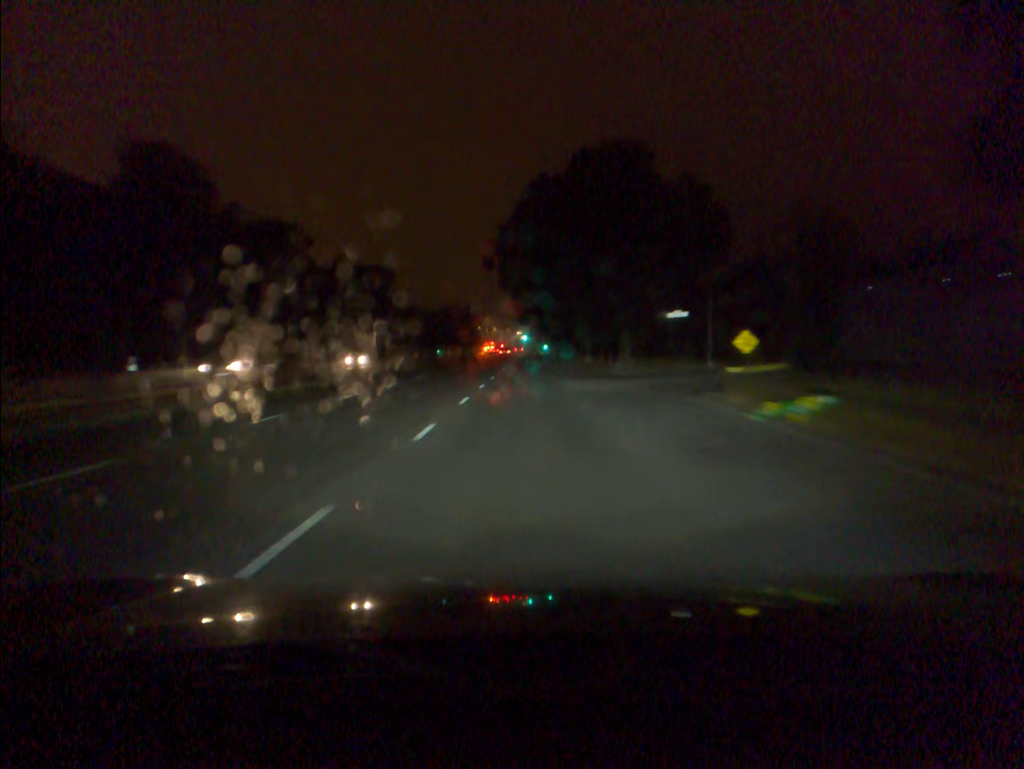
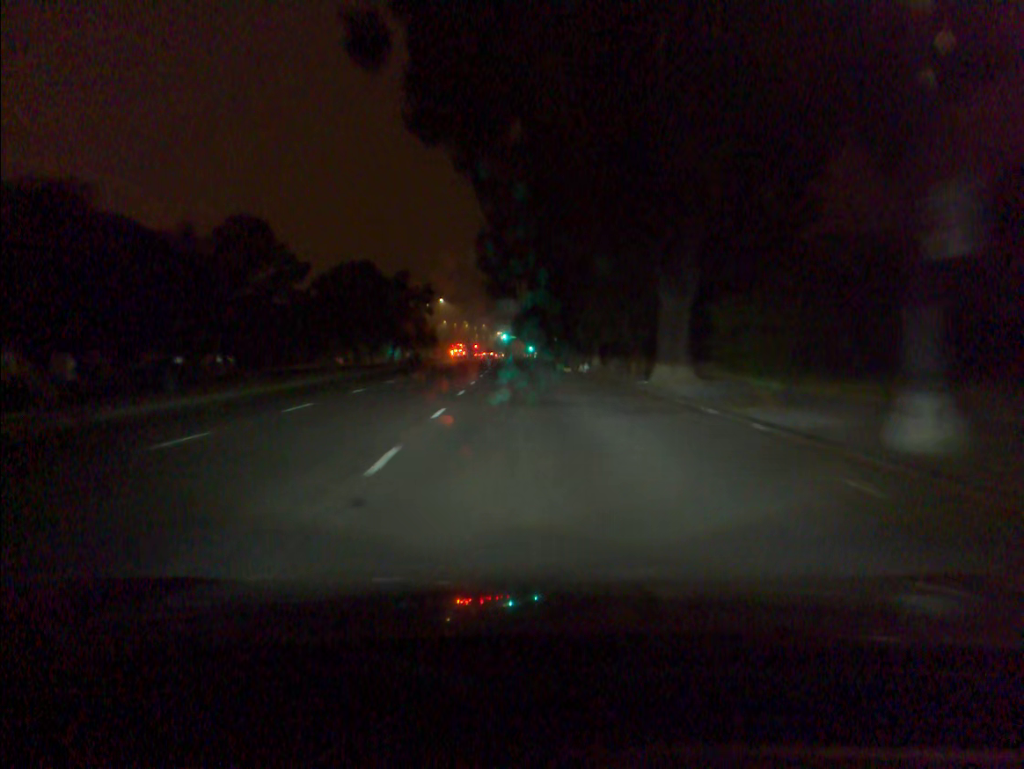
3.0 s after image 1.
(+0.2, +54.5) m; +1°
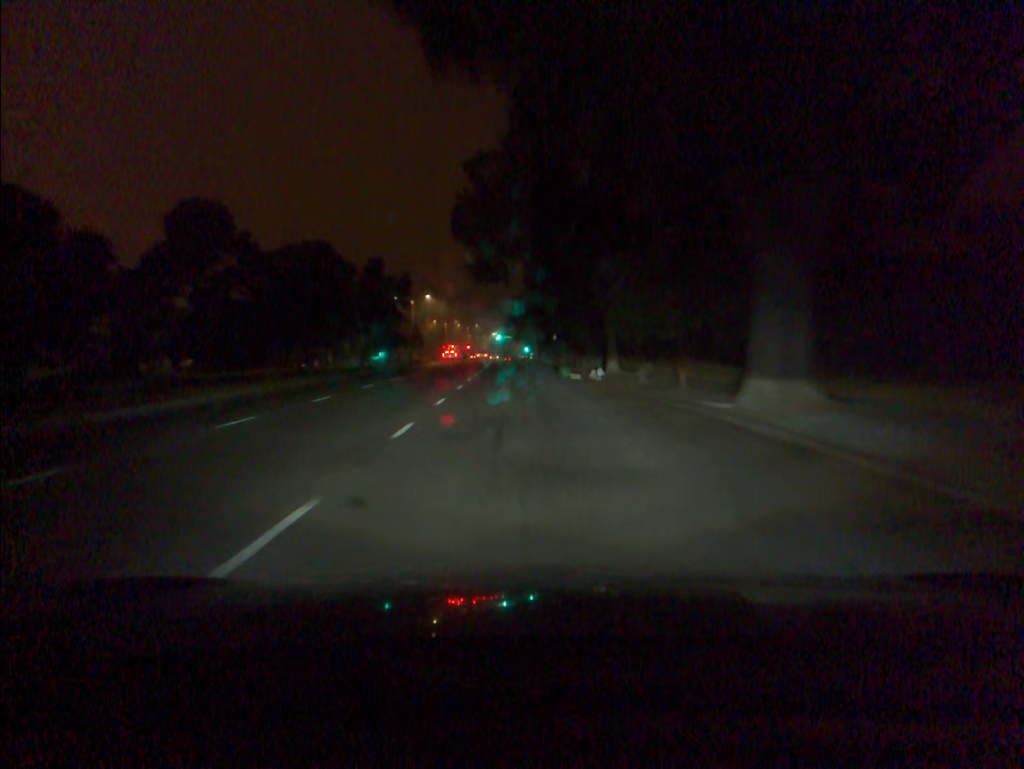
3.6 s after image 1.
(0.0, +10.9) m; 0°
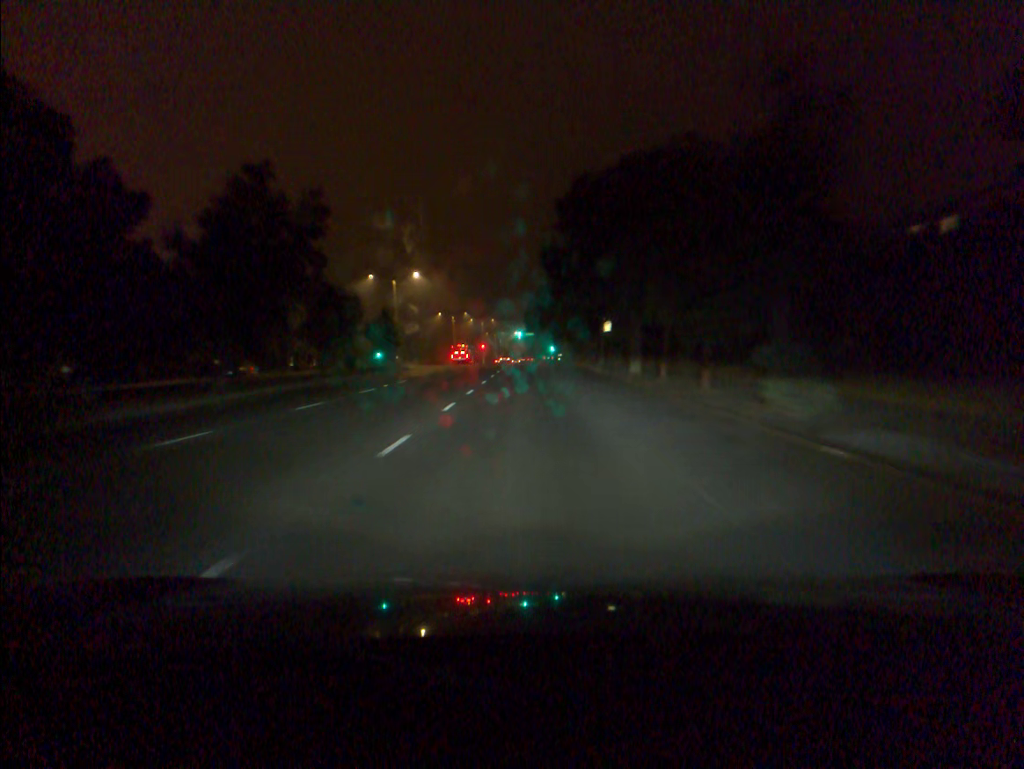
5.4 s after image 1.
(-0.4, +32.1) m; -2°
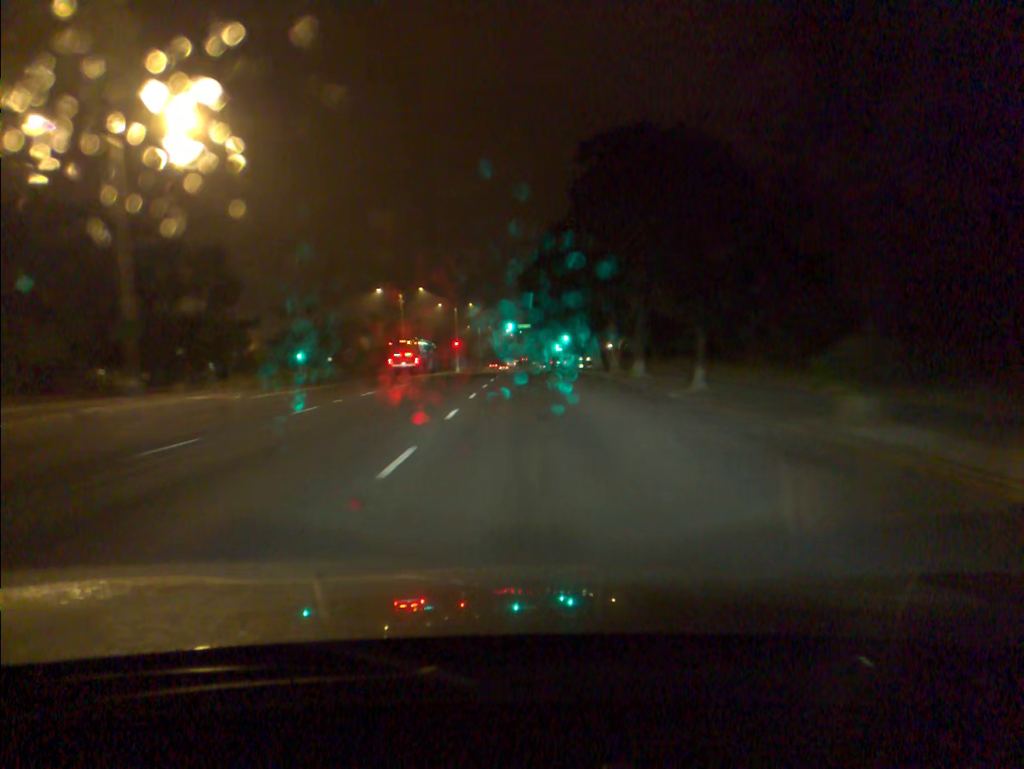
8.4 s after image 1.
(0.0, +52.5) m; 0°
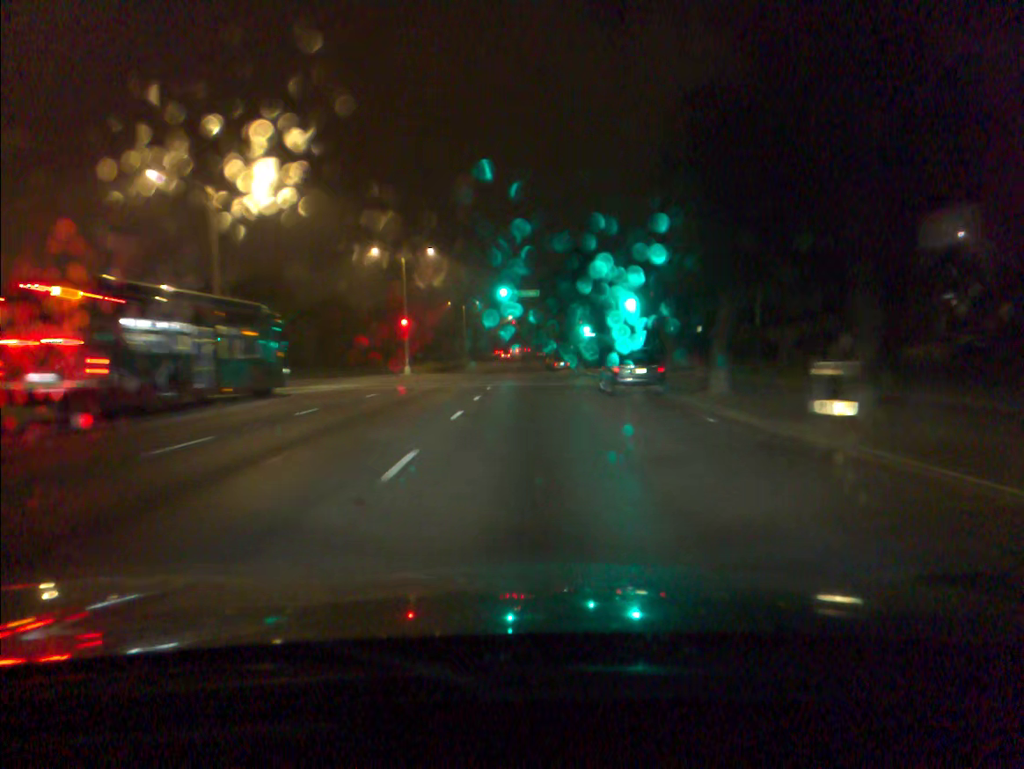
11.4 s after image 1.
(0.0, +51.3) m; 0°
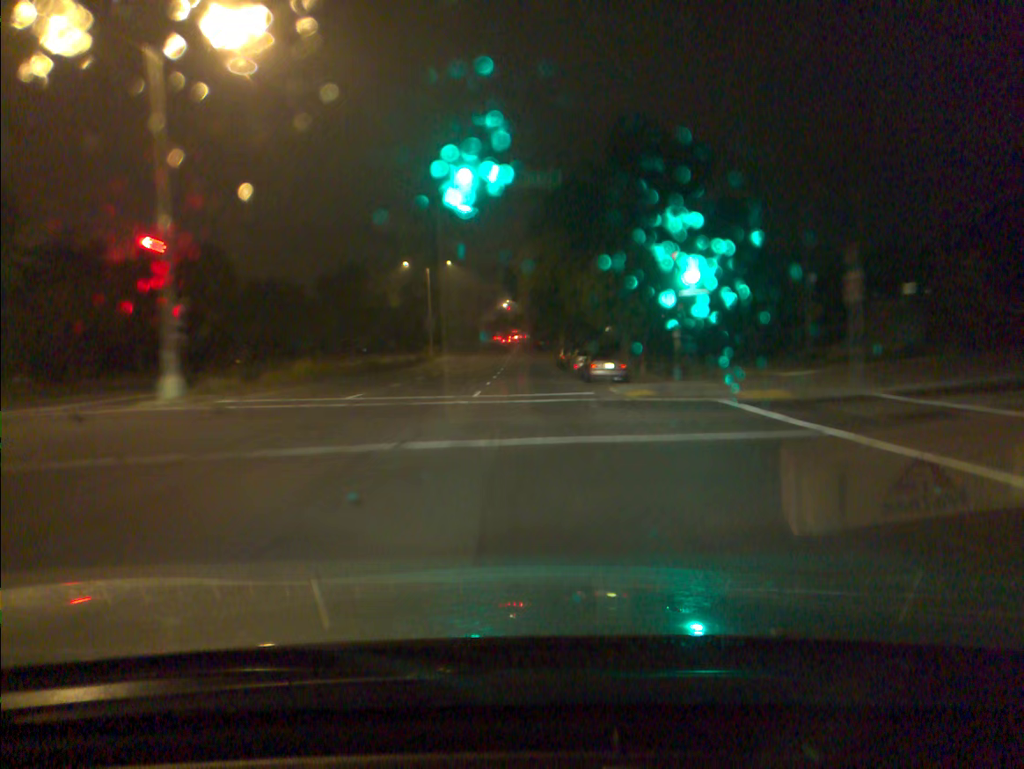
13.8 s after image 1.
(+0.1, +41.3) m; 0°
